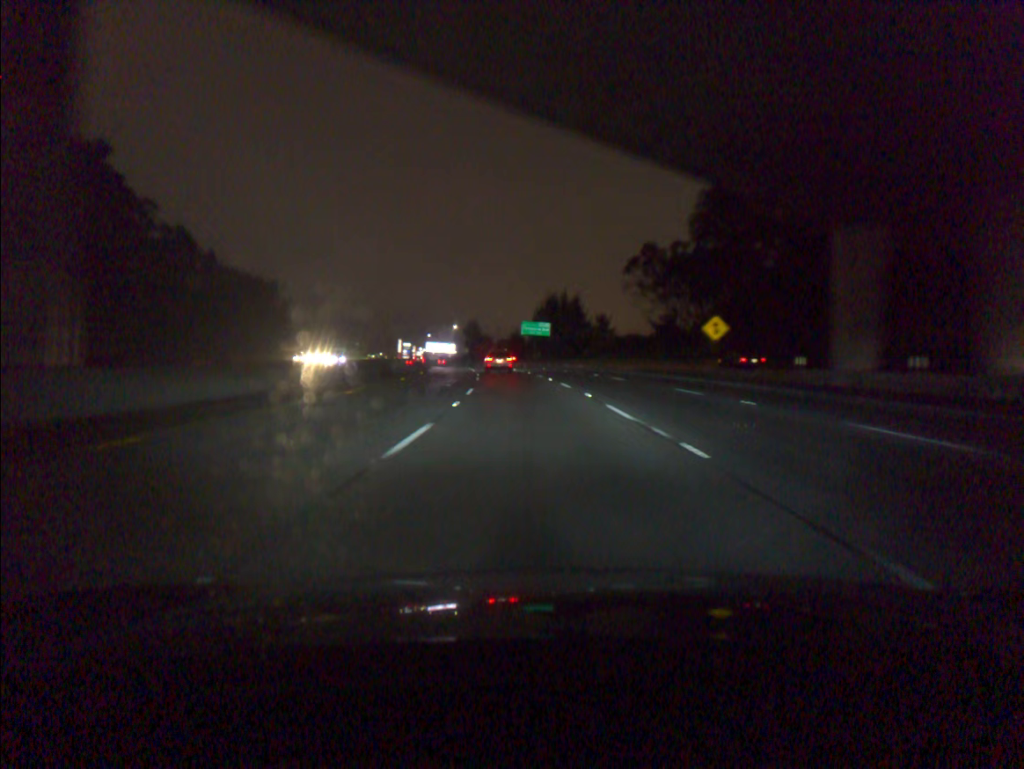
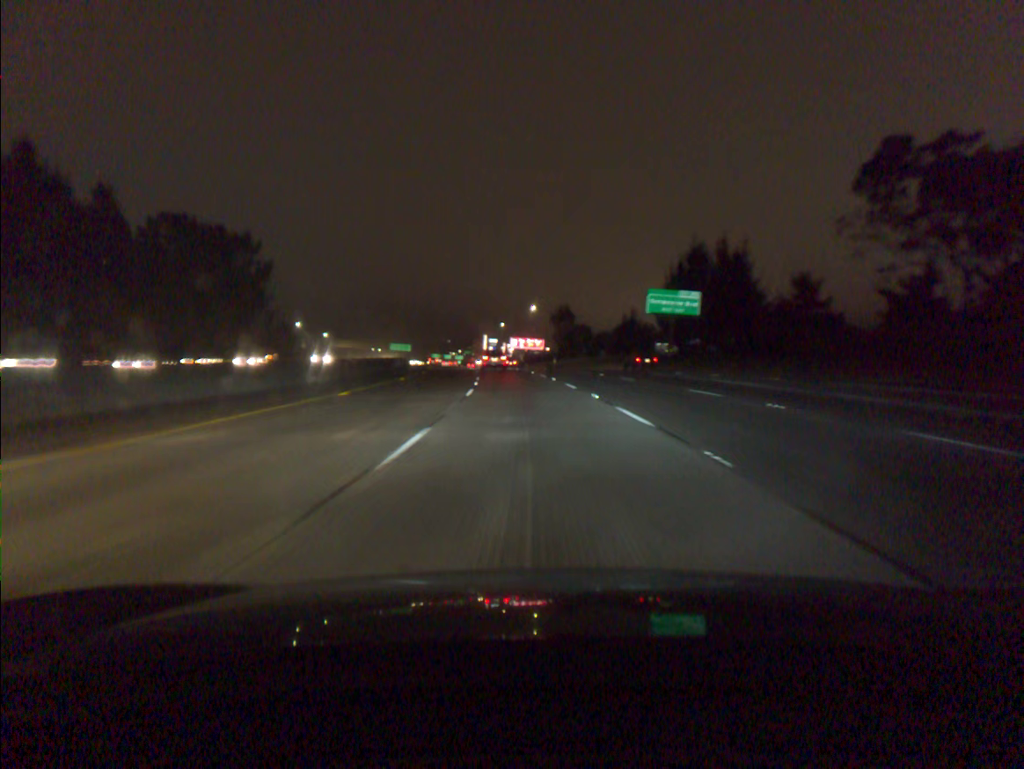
(-4.6, +74.0) m; -7°
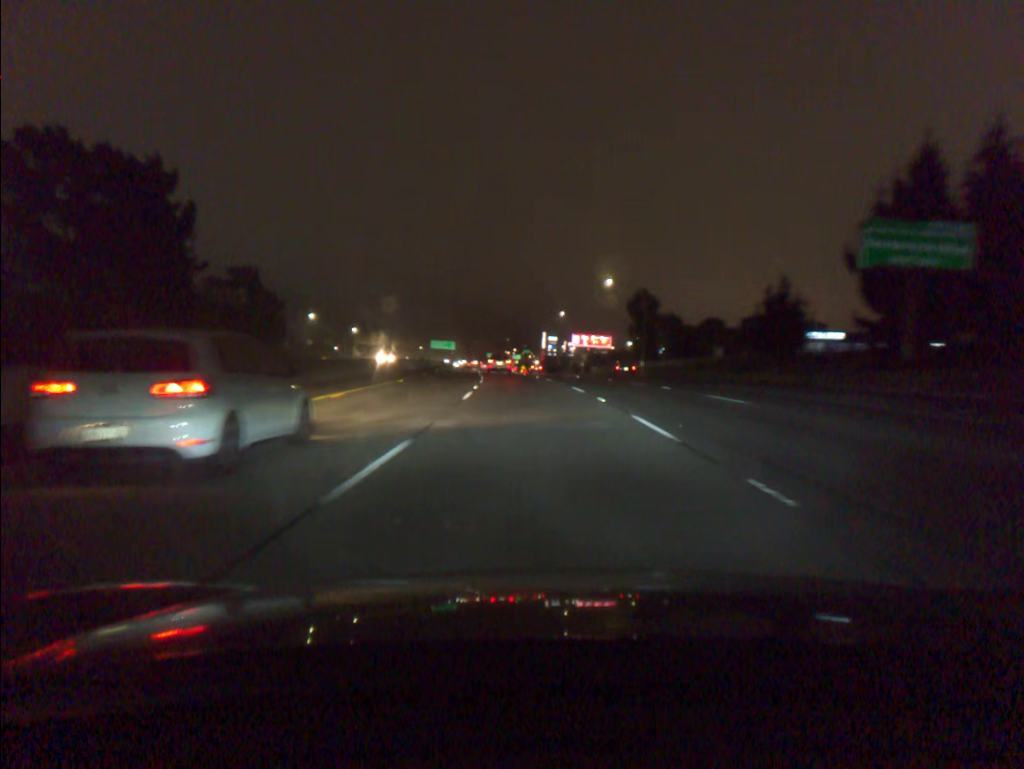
(-1.8, +45.6) m; -4°
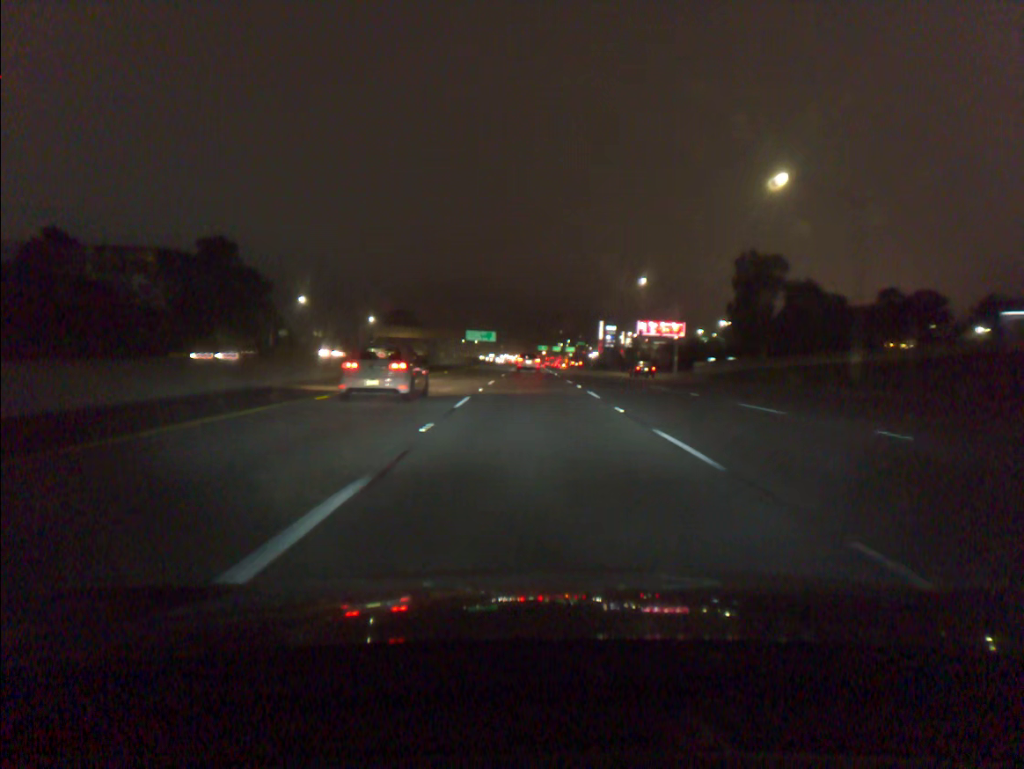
(-1.6, +46.5) m; -4°
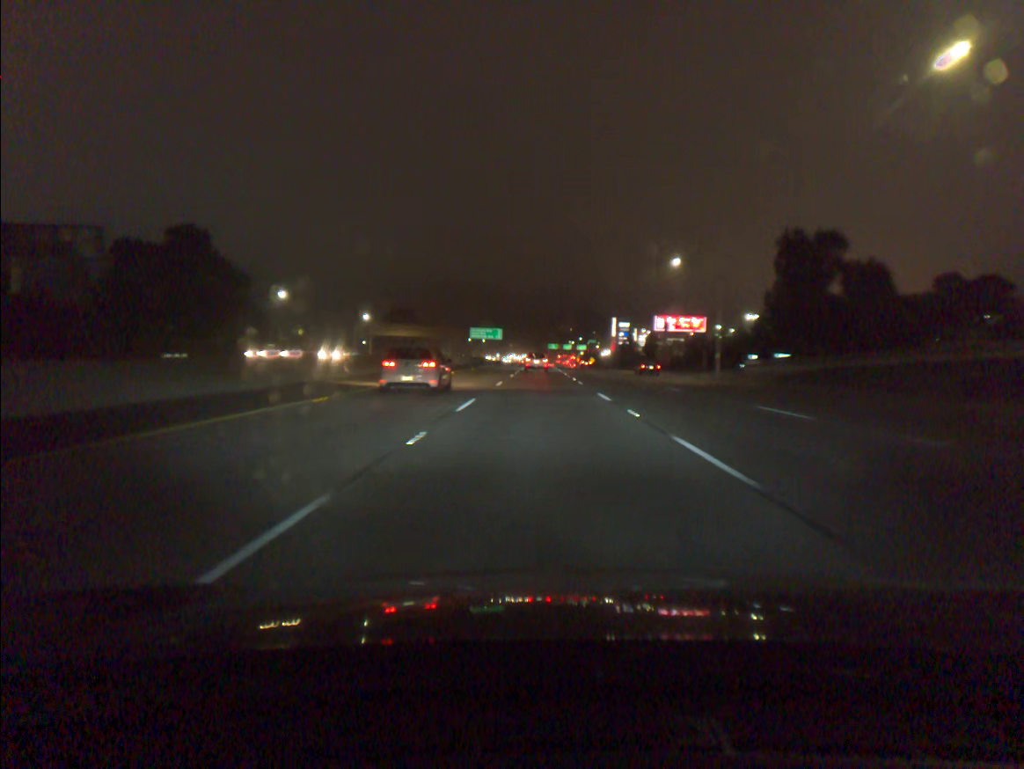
(-0.1, +15.7) m; -1°
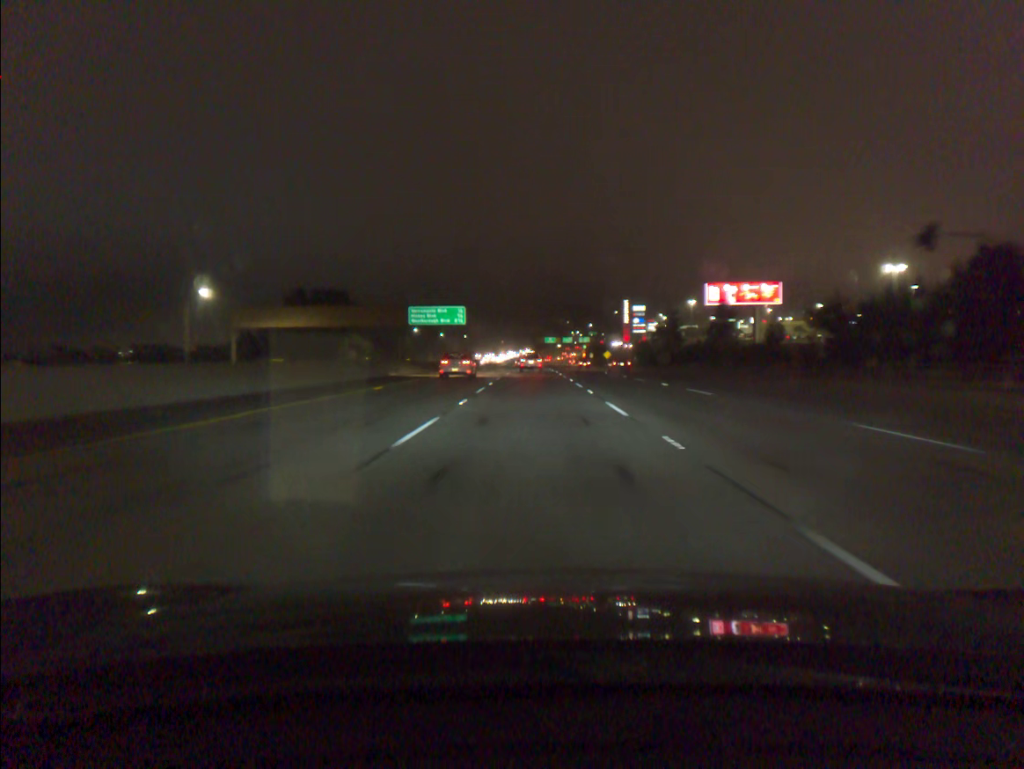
(+0.2, +79.3) m; 0°
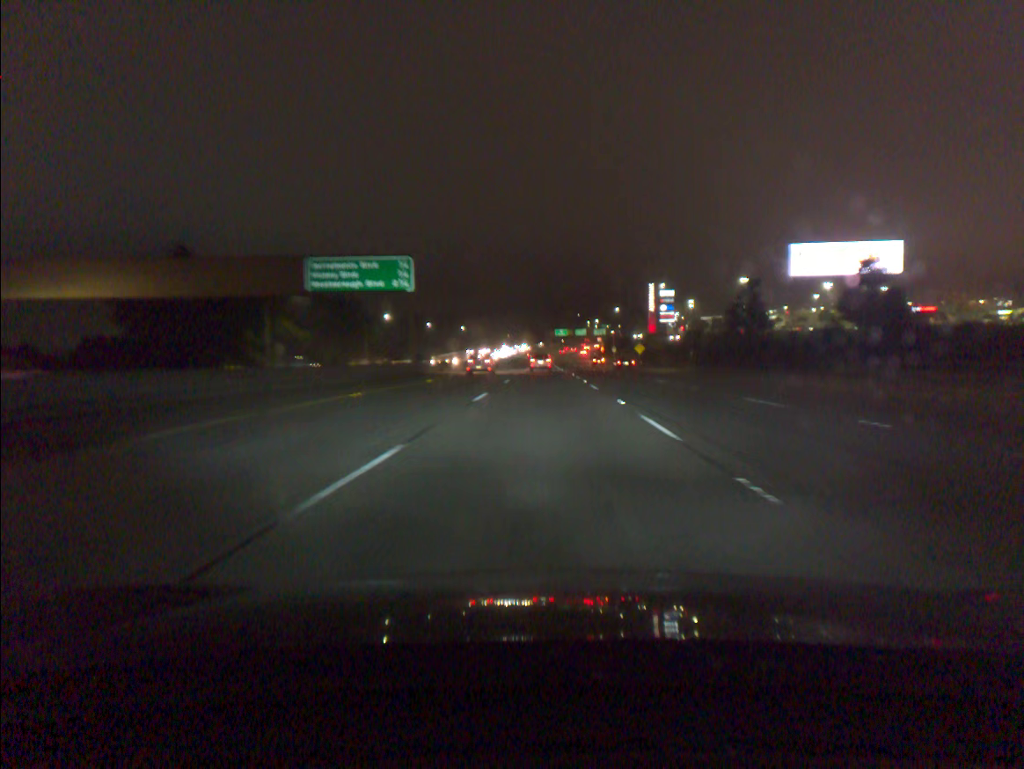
(-0.3, +48.2) m; -1°
